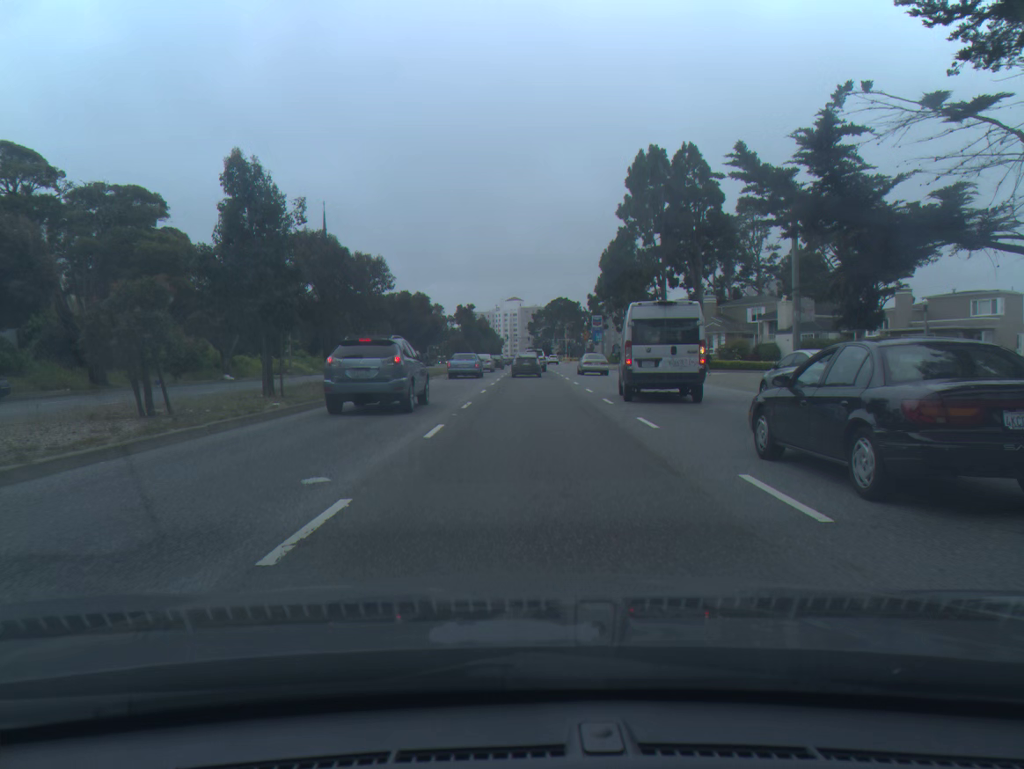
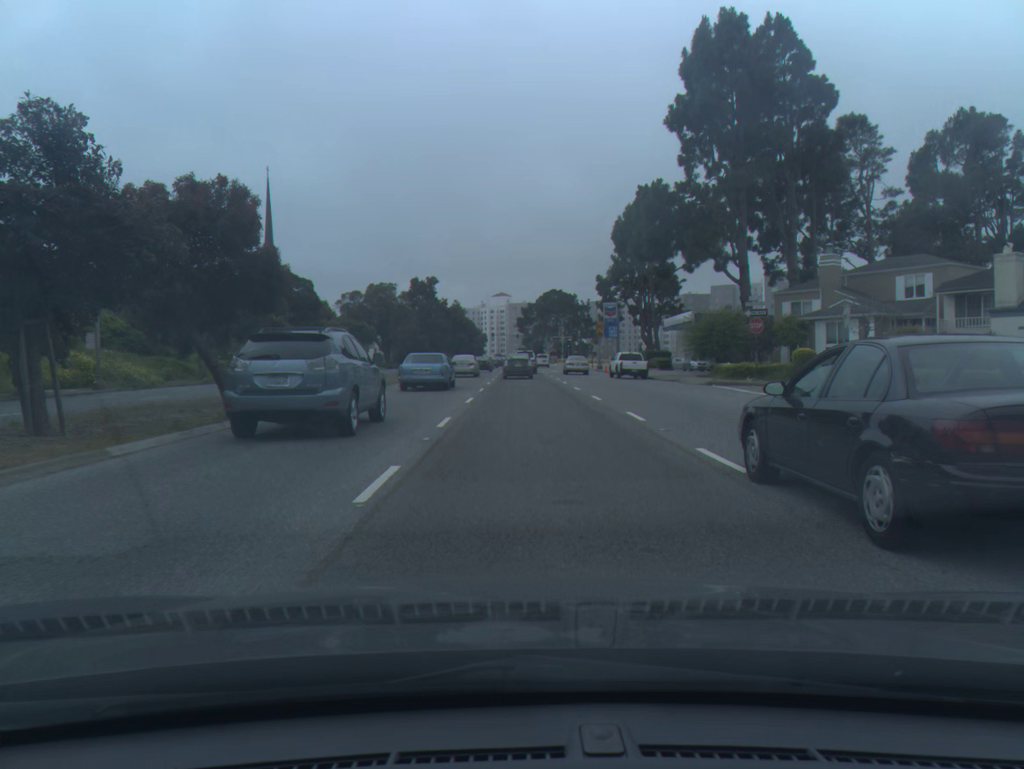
(+0.3, +33.6) m; +1°
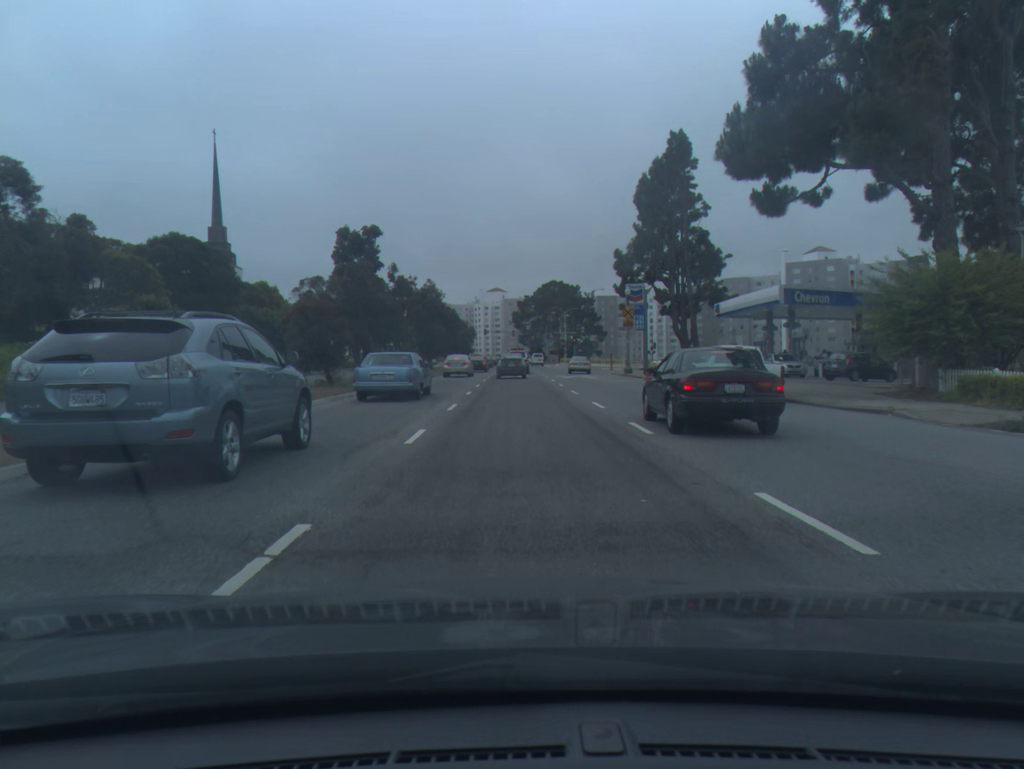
(+0.1, +24.9) m; 0°
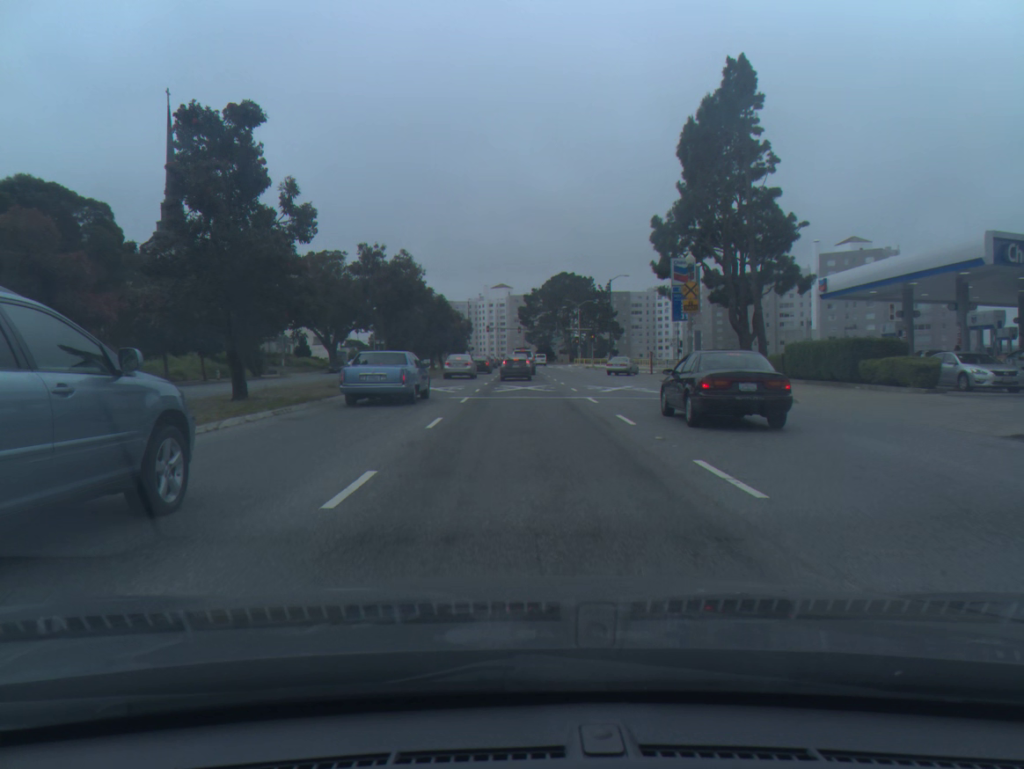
(-0.1, +19.3) m; 0°
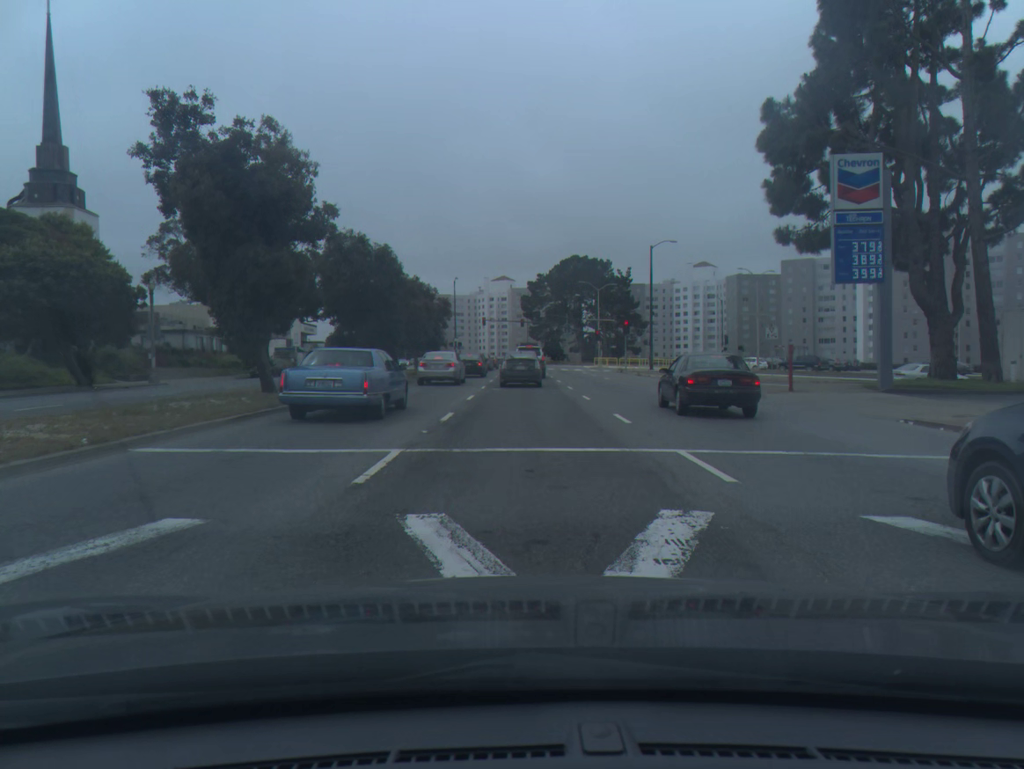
(0.0, +28.5) m; 0°
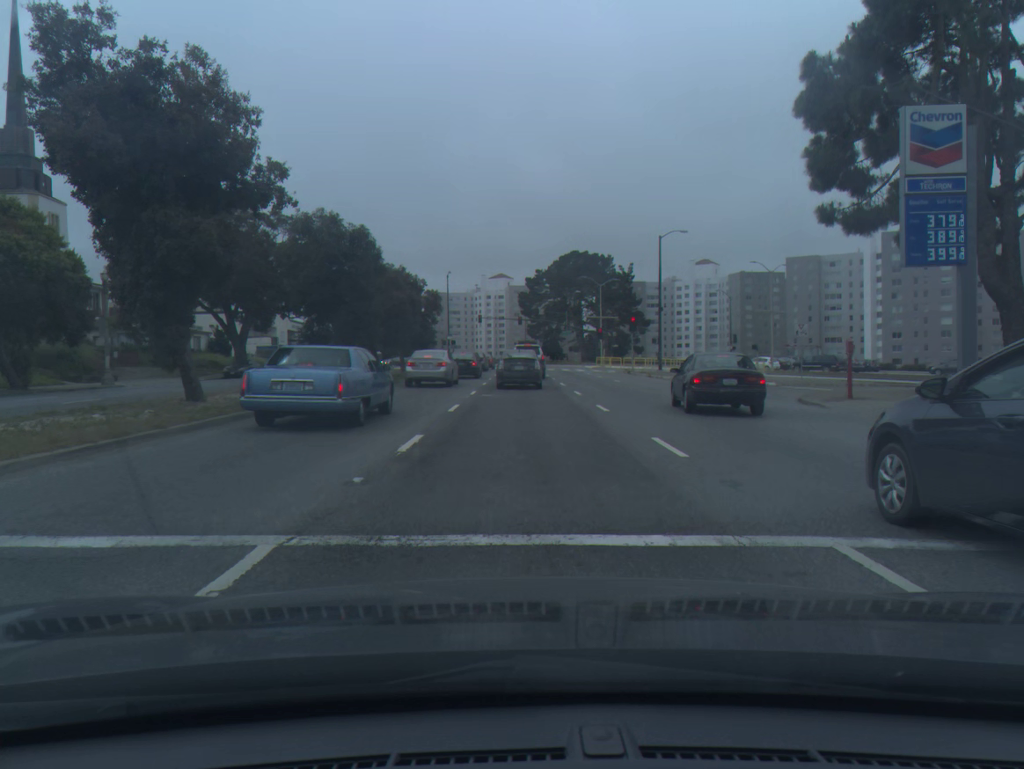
(0.0, +5.1) m; 0°
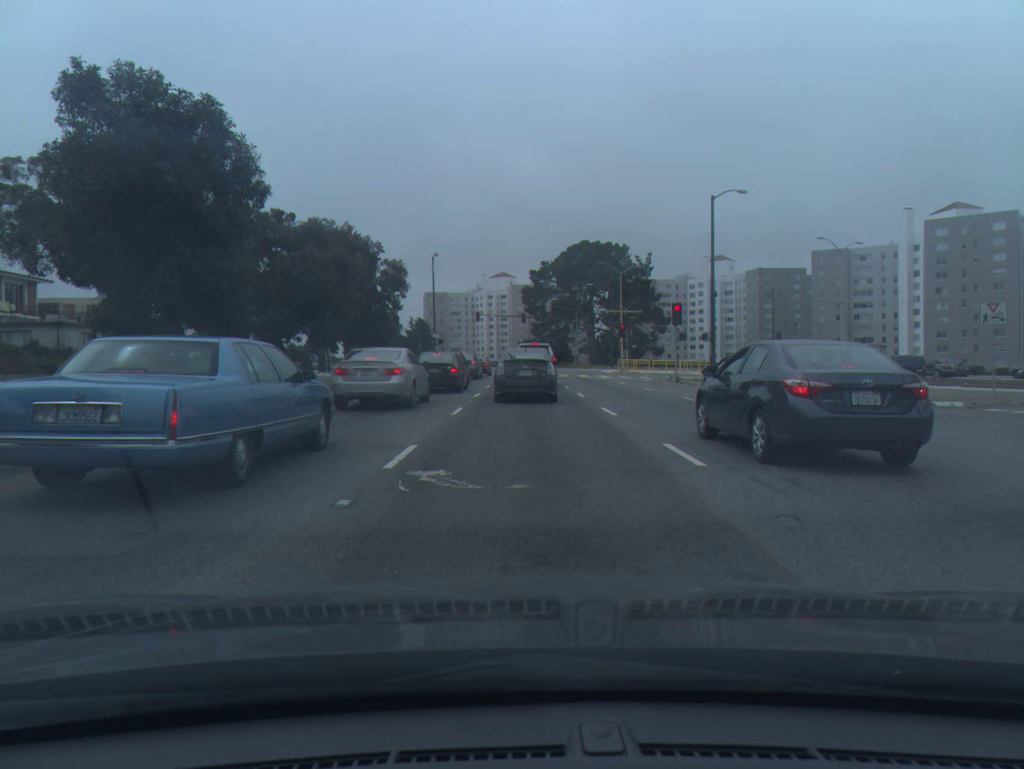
(-0.1, +16.6) m; 0°
